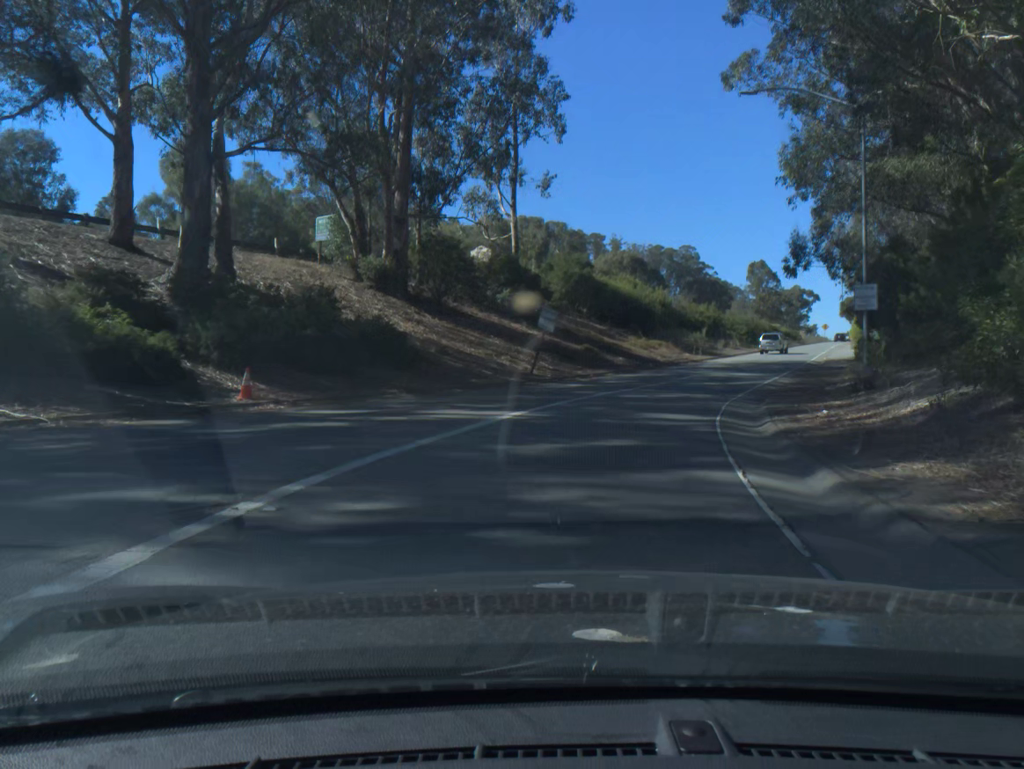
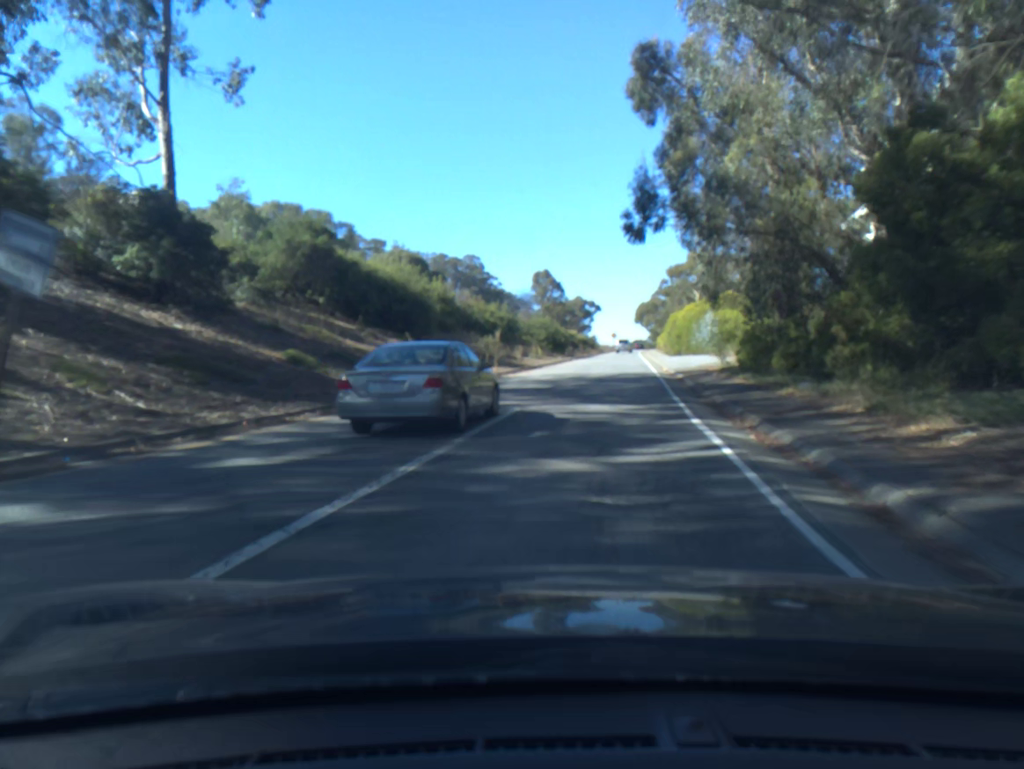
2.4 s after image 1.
(+3.3, +21.5) m; +15°
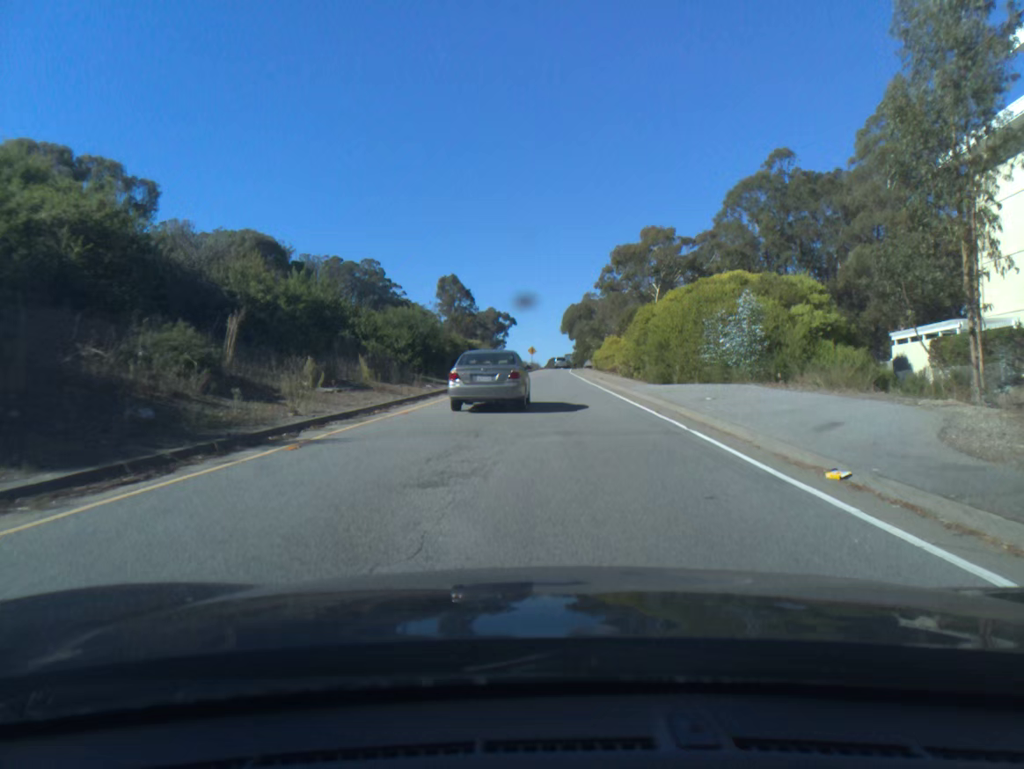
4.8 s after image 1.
(+2.1, +34.1) m; +6°
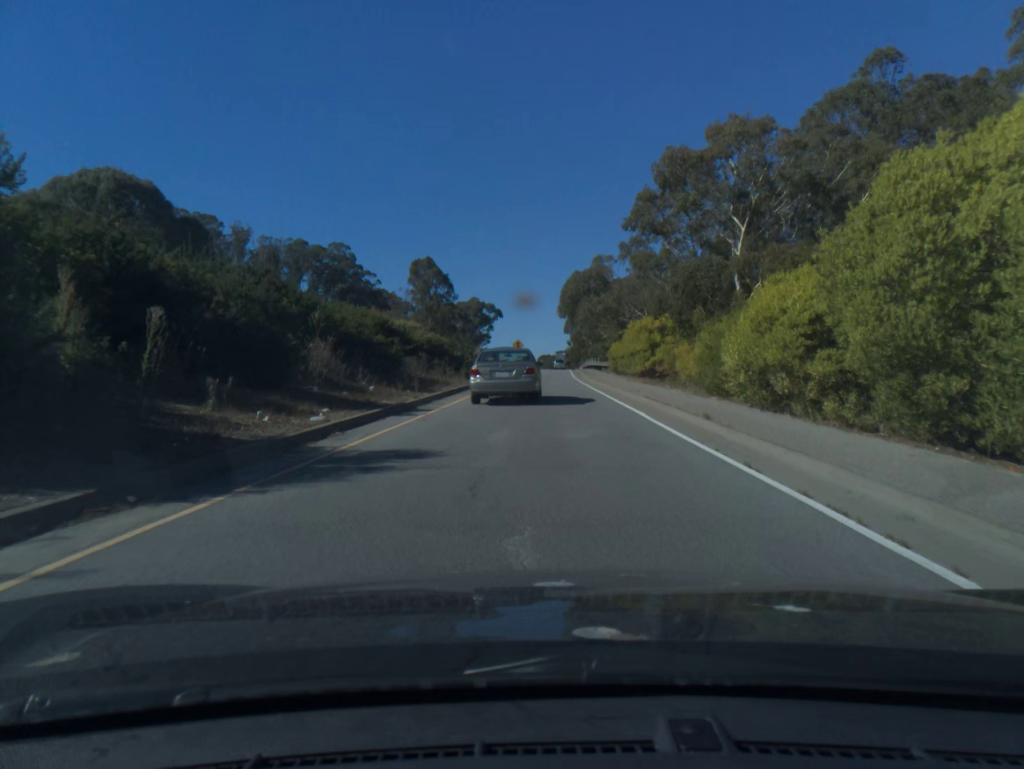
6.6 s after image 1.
(+0.2, +31.7) m; +1°
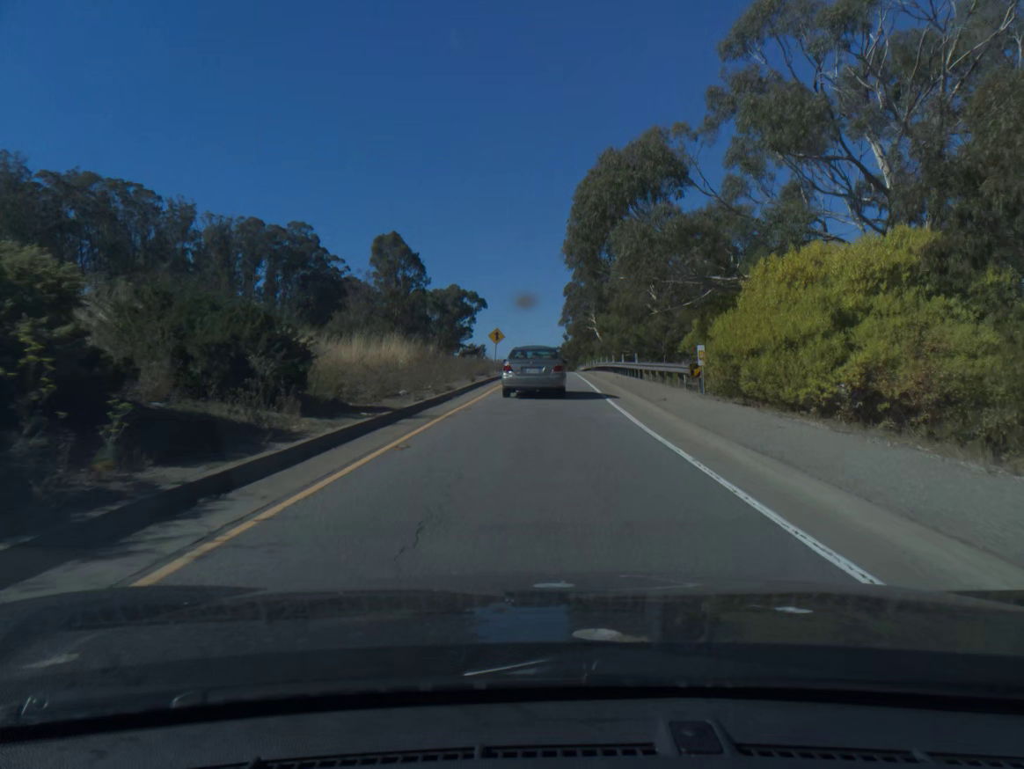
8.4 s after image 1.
(+0.1, +34.4) m; 0°
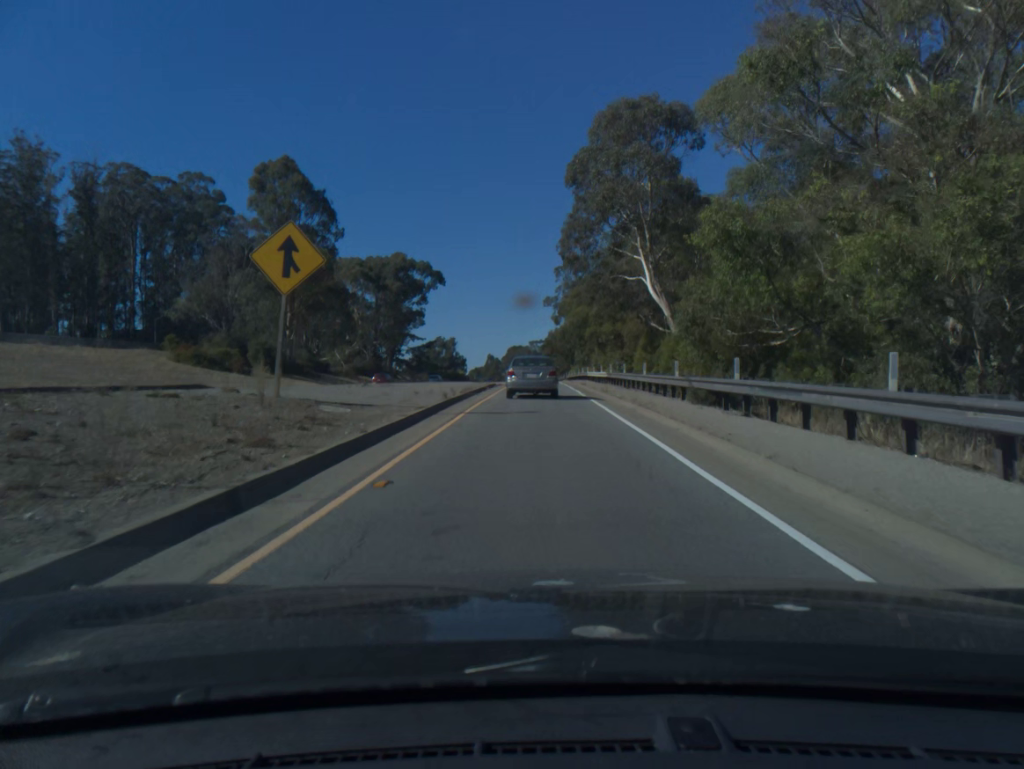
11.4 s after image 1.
(+0.8, +60.2) m; +2°
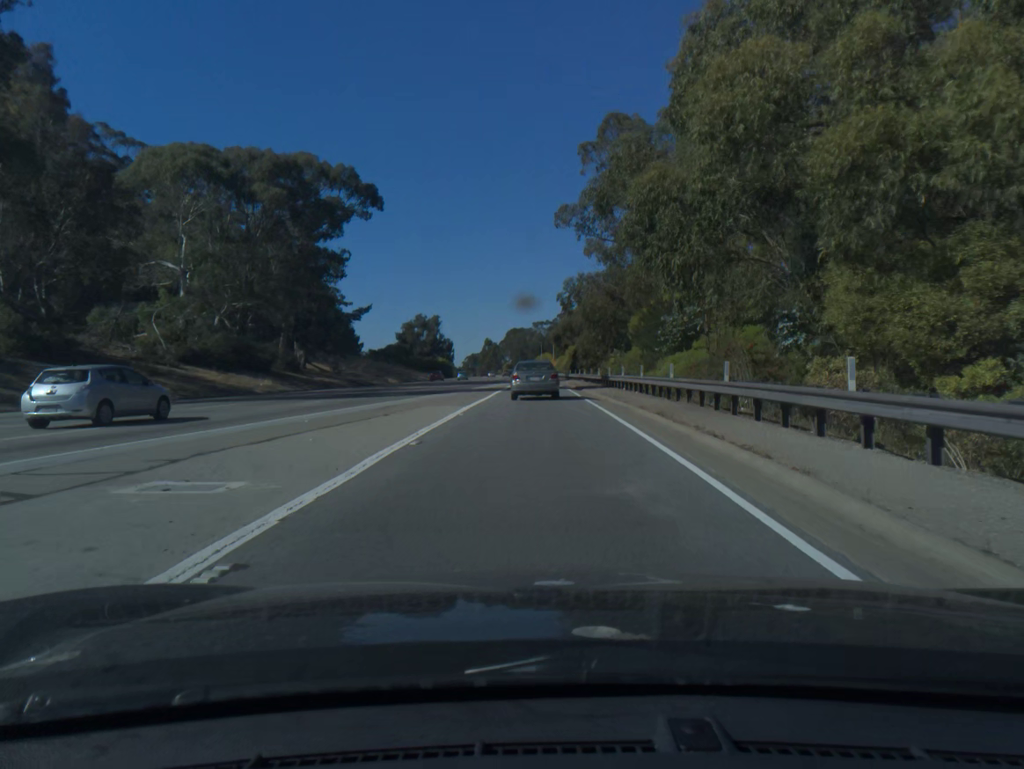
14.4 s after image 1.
(-0.2, +66.9) m; -1°
